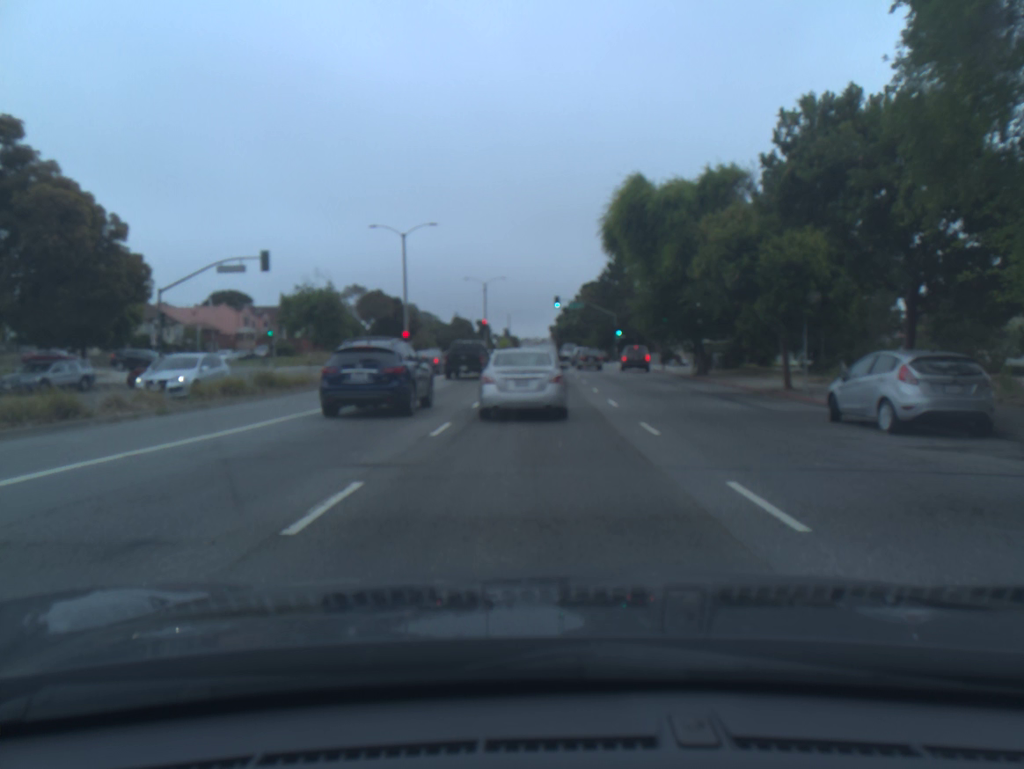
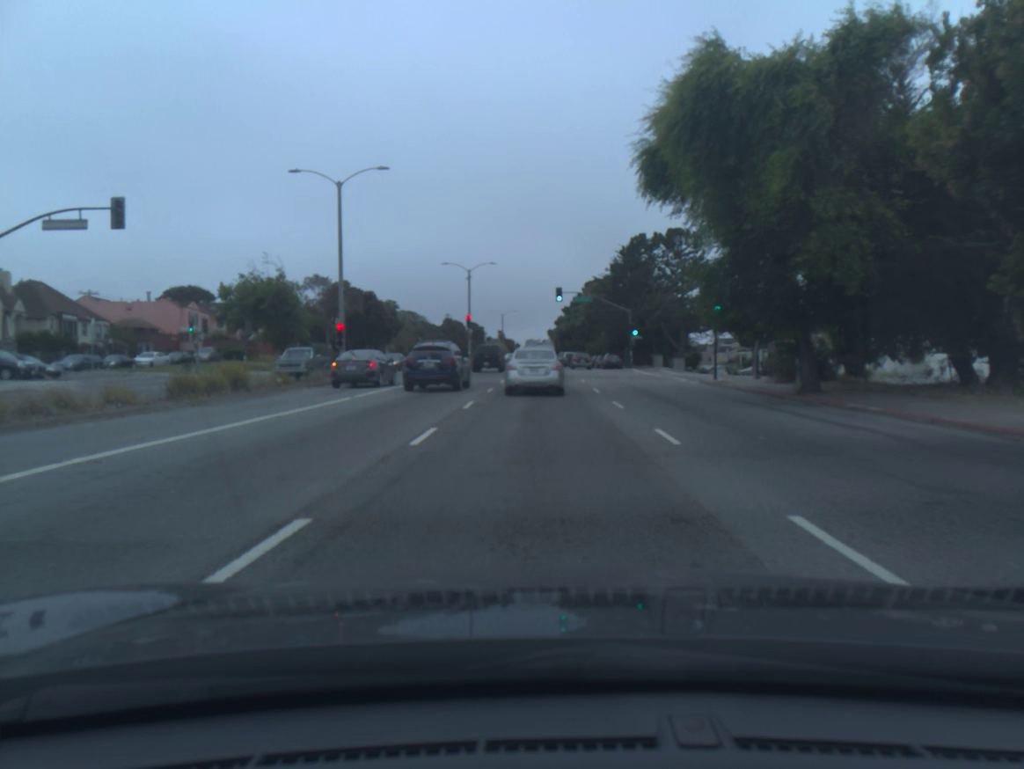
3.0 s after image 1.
(0.0, +16.1) m; 0°
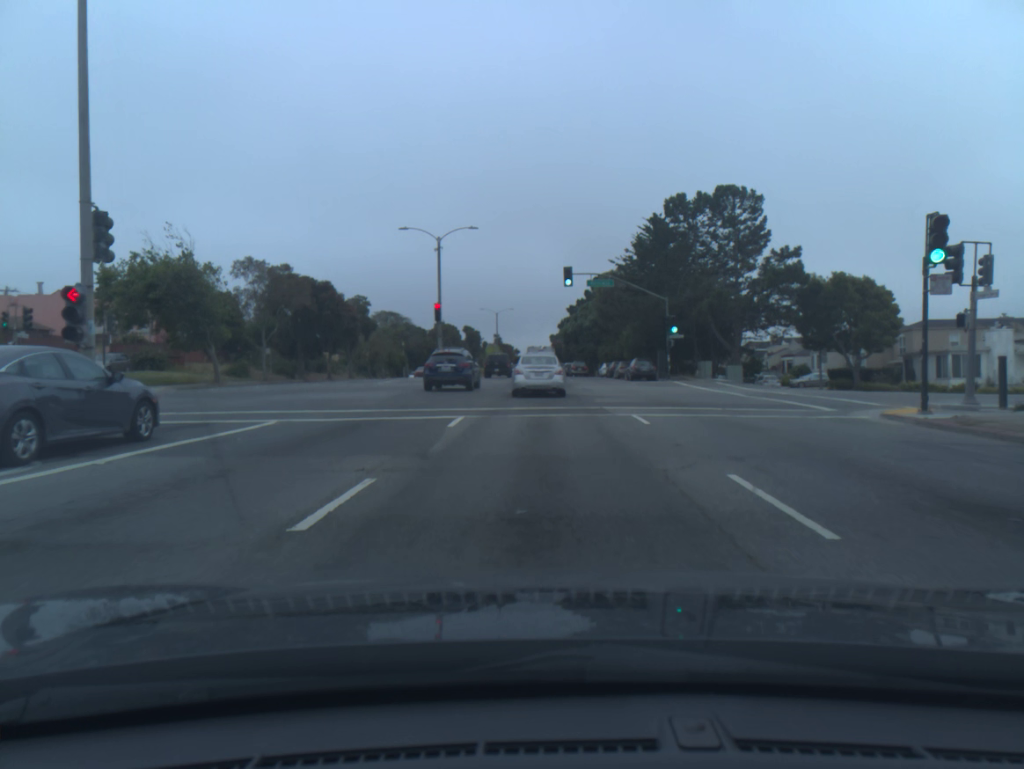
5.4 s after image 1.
(-0.1, +20.2) m; 0°
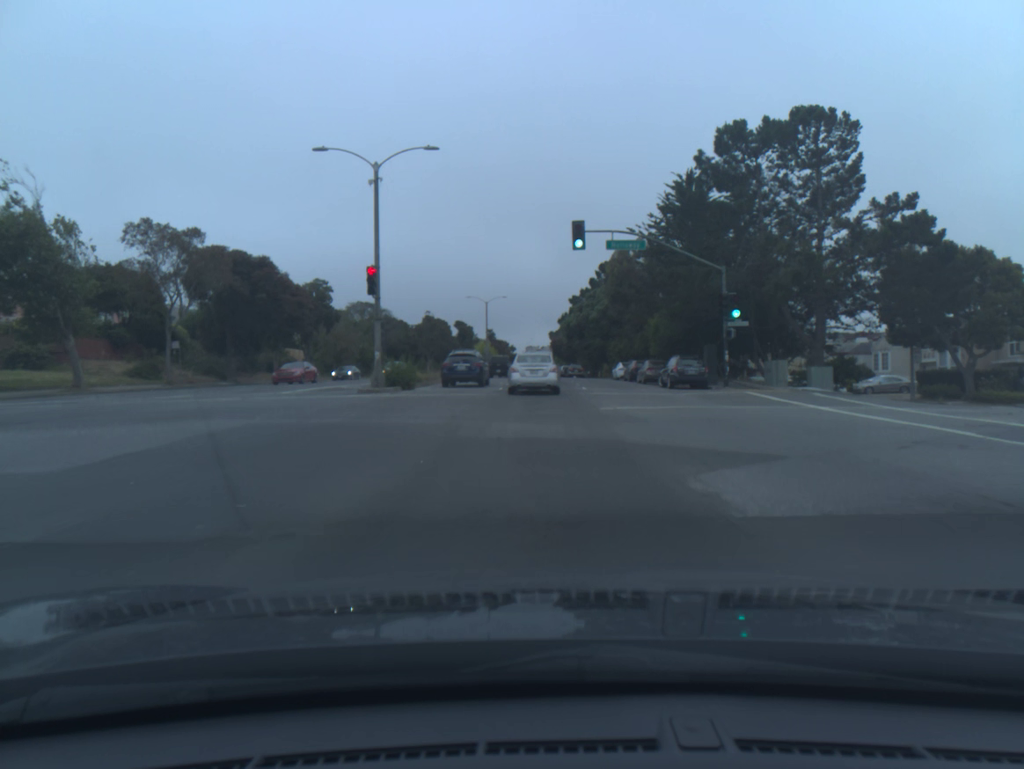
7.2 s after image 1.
(0.0, +16.9) m; 0°
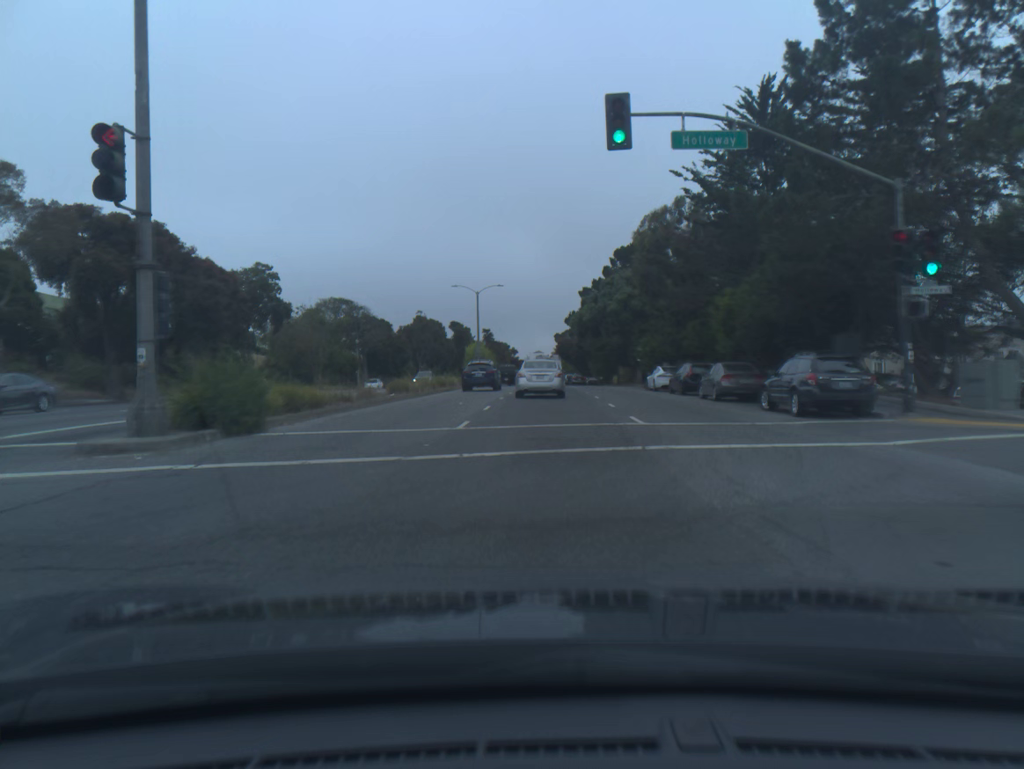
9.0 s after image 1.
(-0.1, +17.2) m; -1°
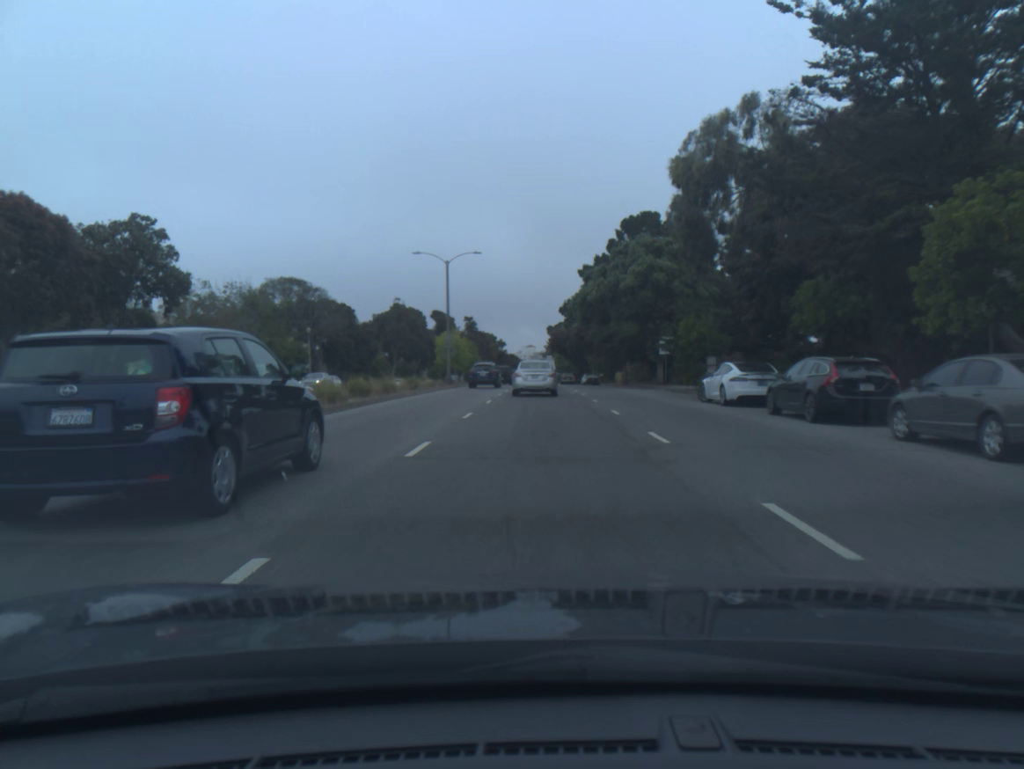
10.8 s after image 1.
(+0.2, +17.9) m; +1°
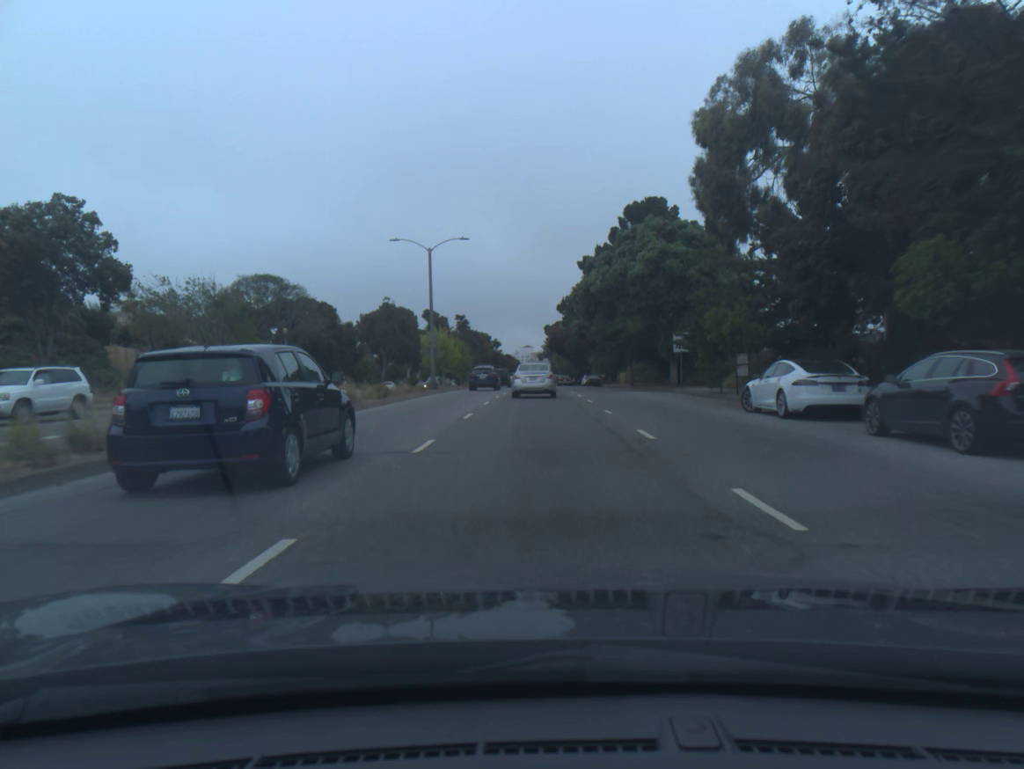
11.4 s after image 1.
(0.0, +6.3) m; 0°
